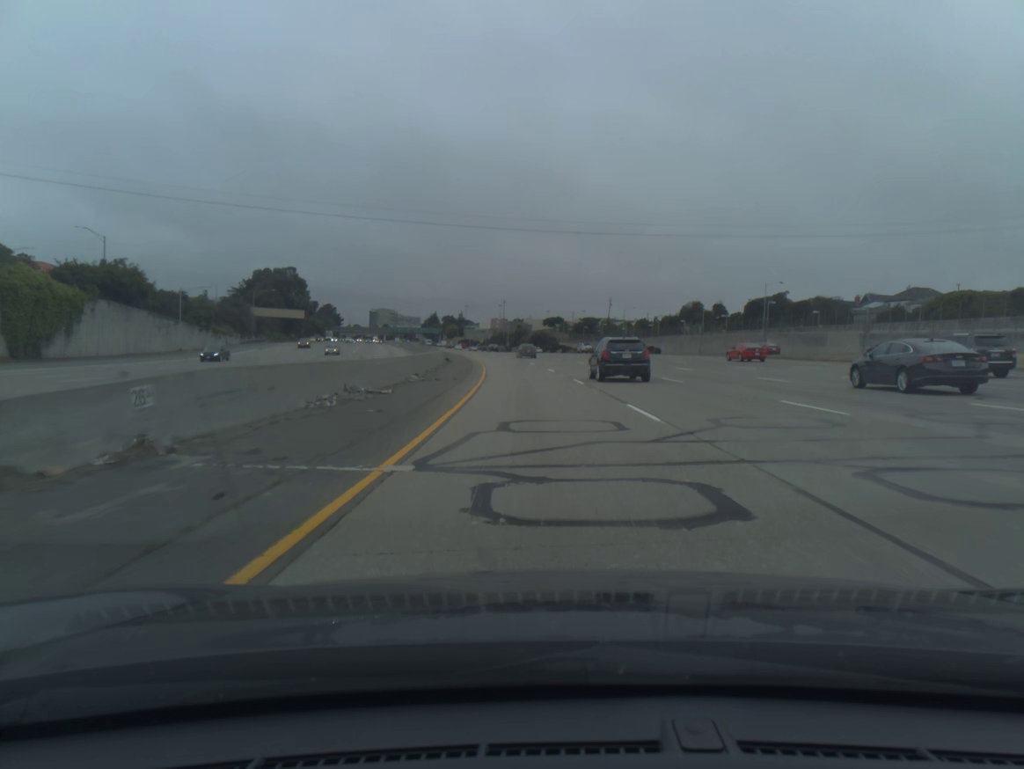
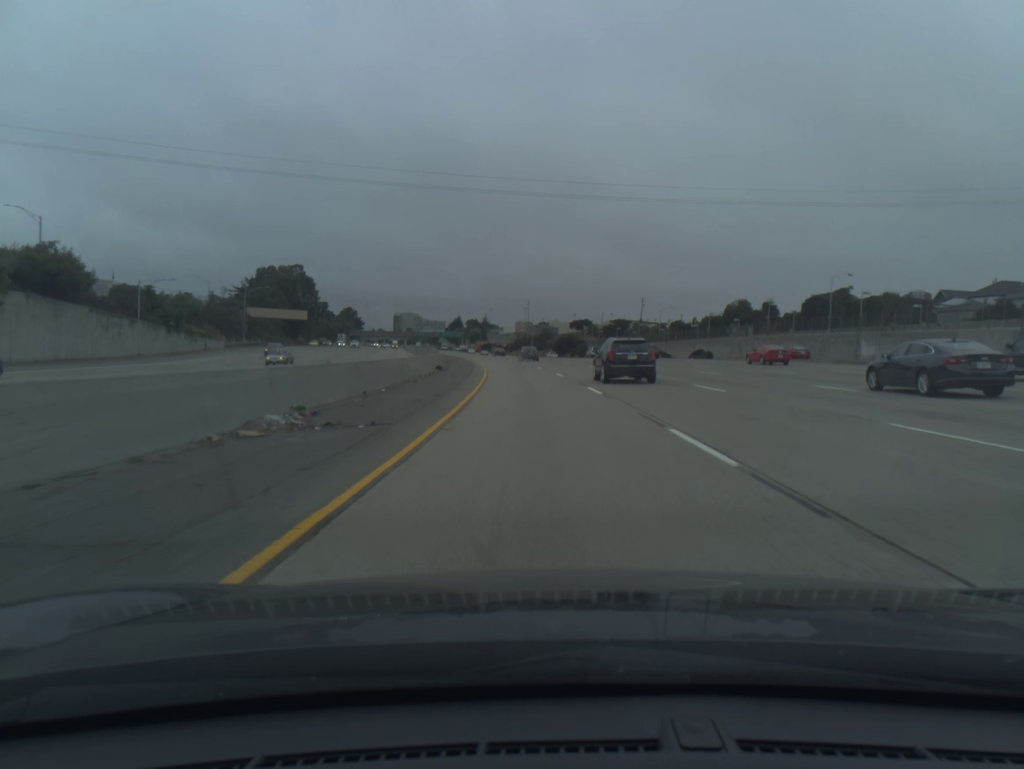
(-0.3, +19.4) m; -2°
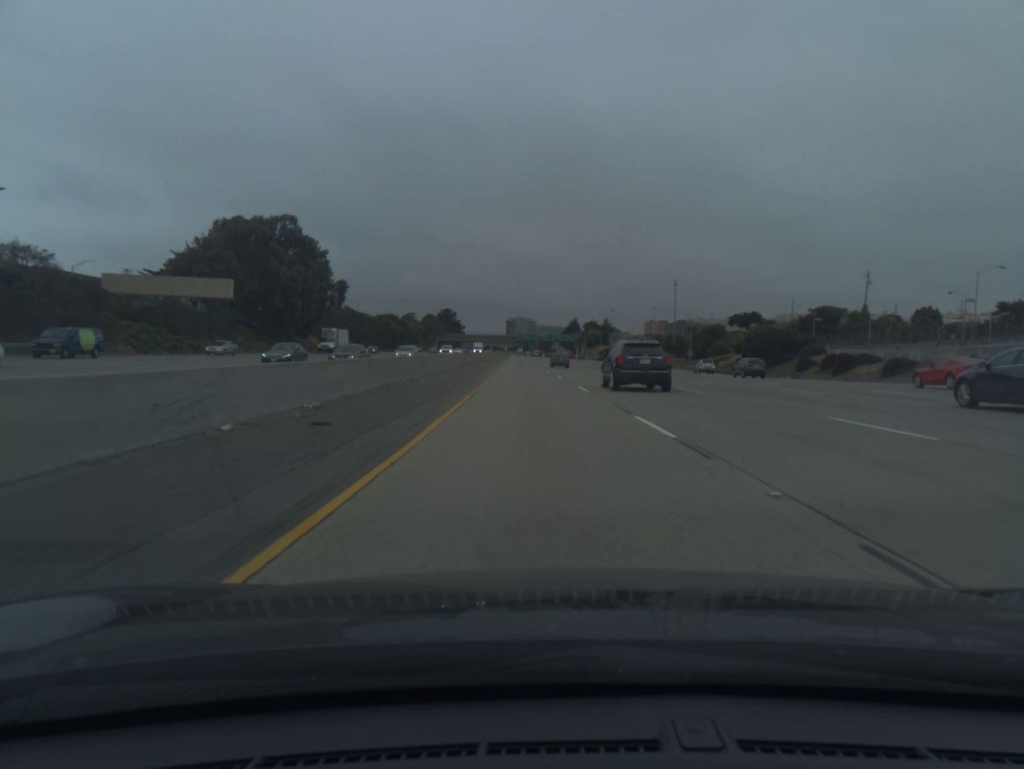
(-7.6, +96.0) m; -9°
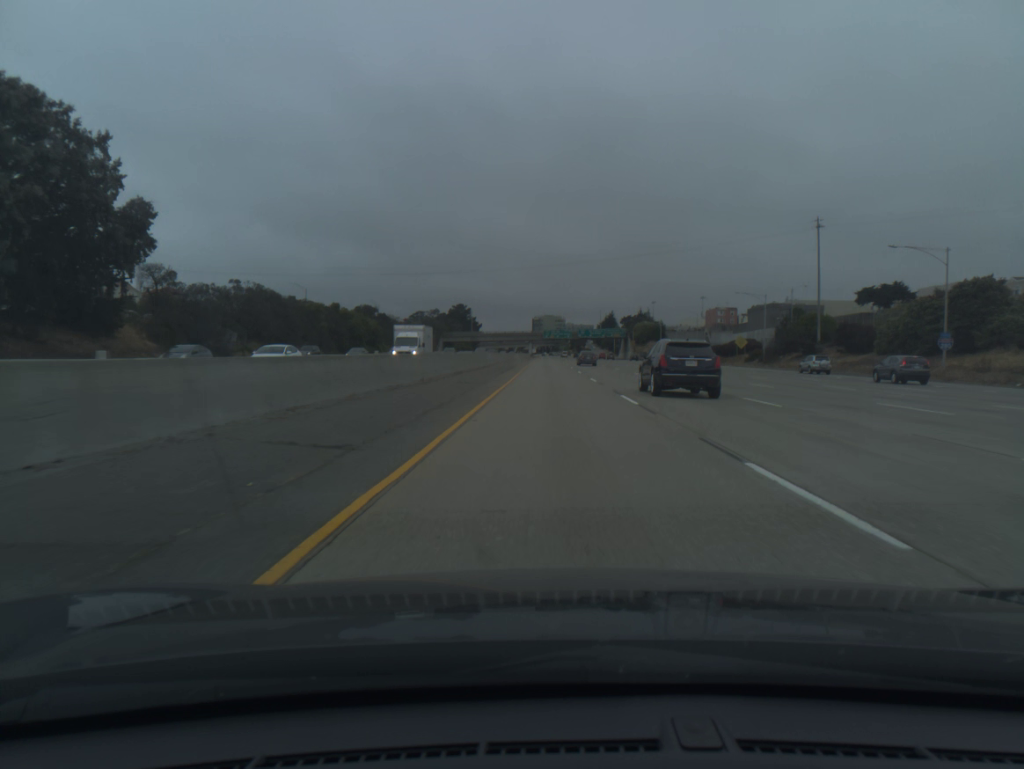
(-2.6, +77.0) m; -2°
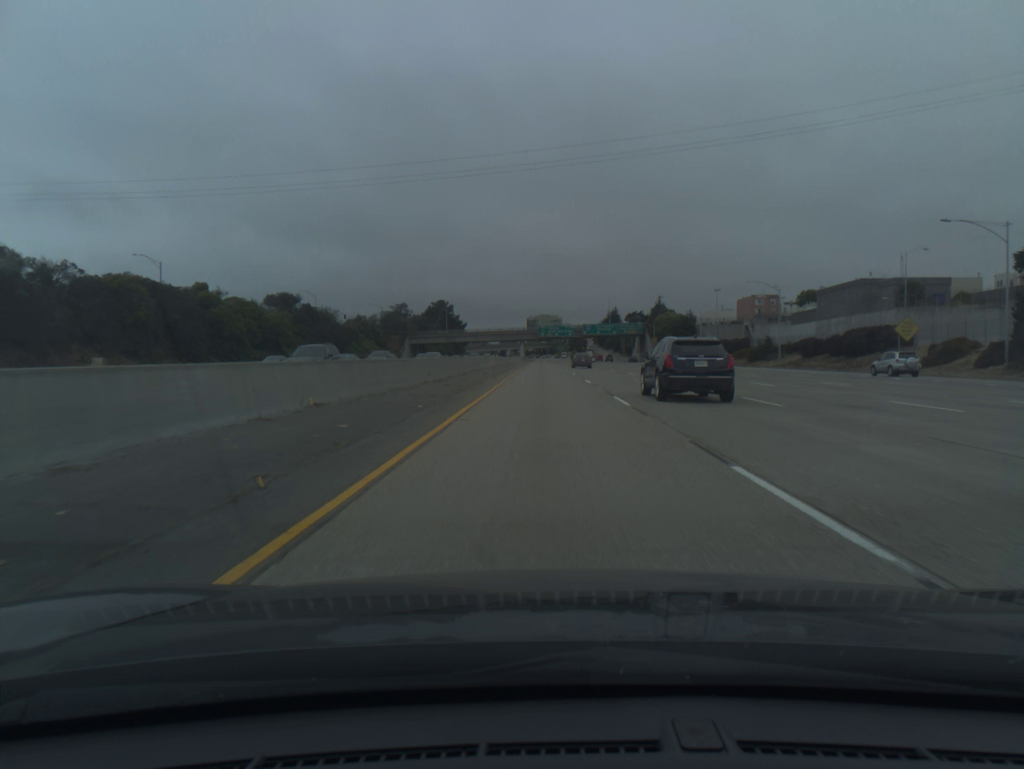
(+0.3, +57.9) m; 0°
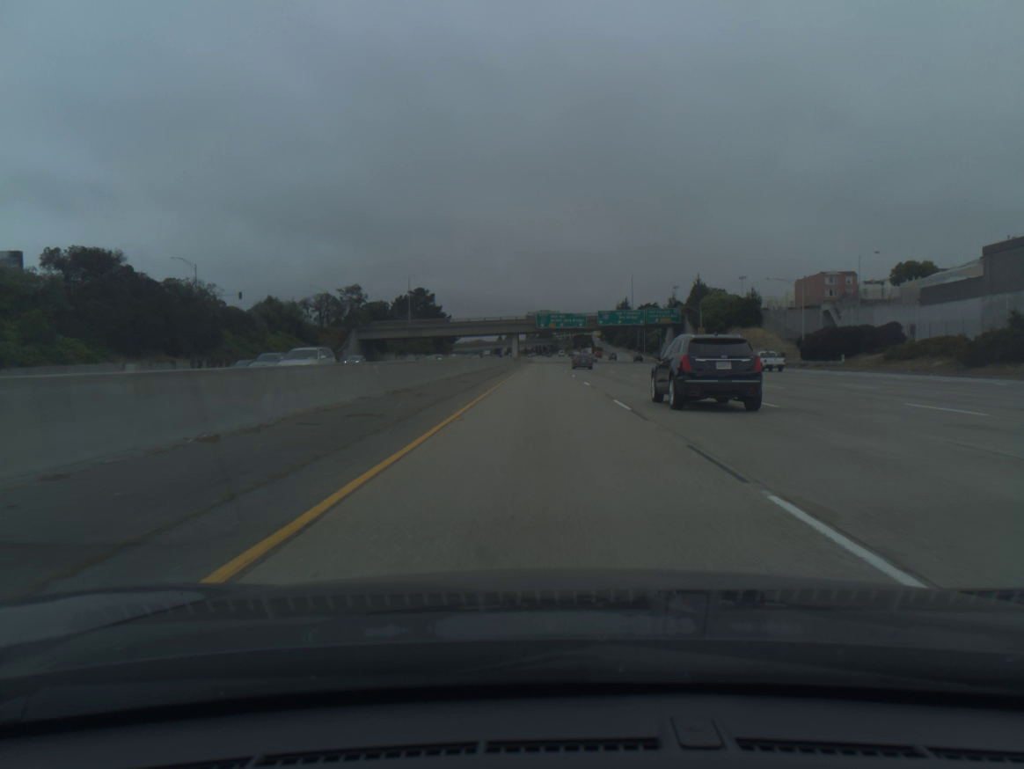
(0.0, +58.0) m; 0°
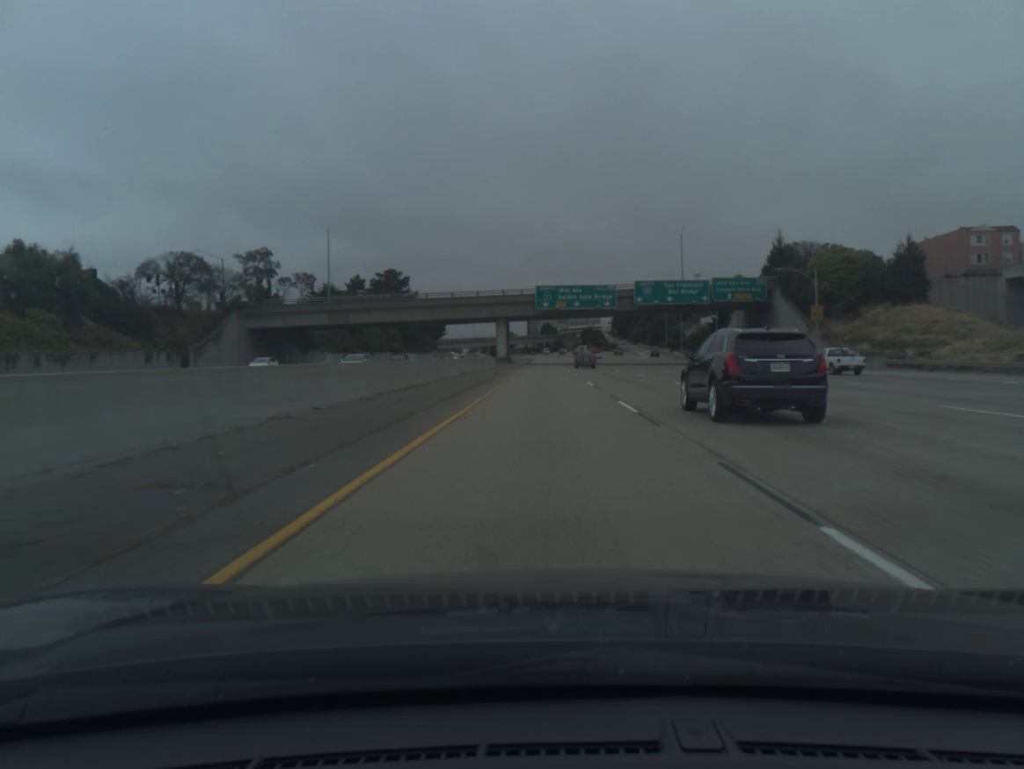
(-0.1, +58.3) m; 0°
